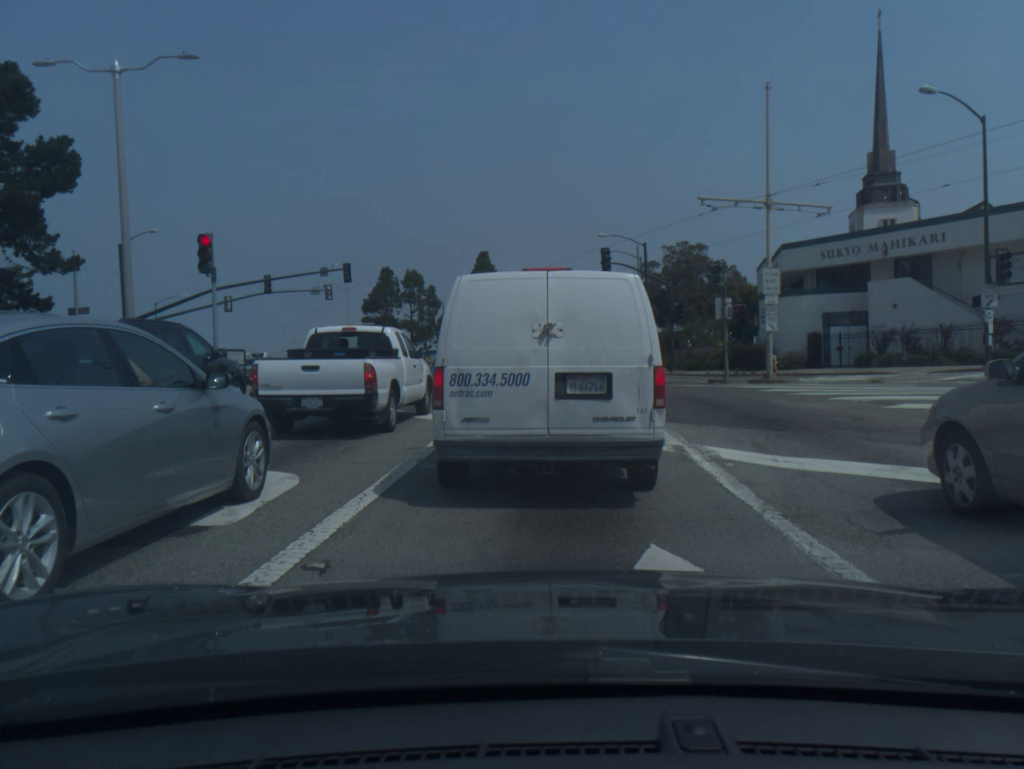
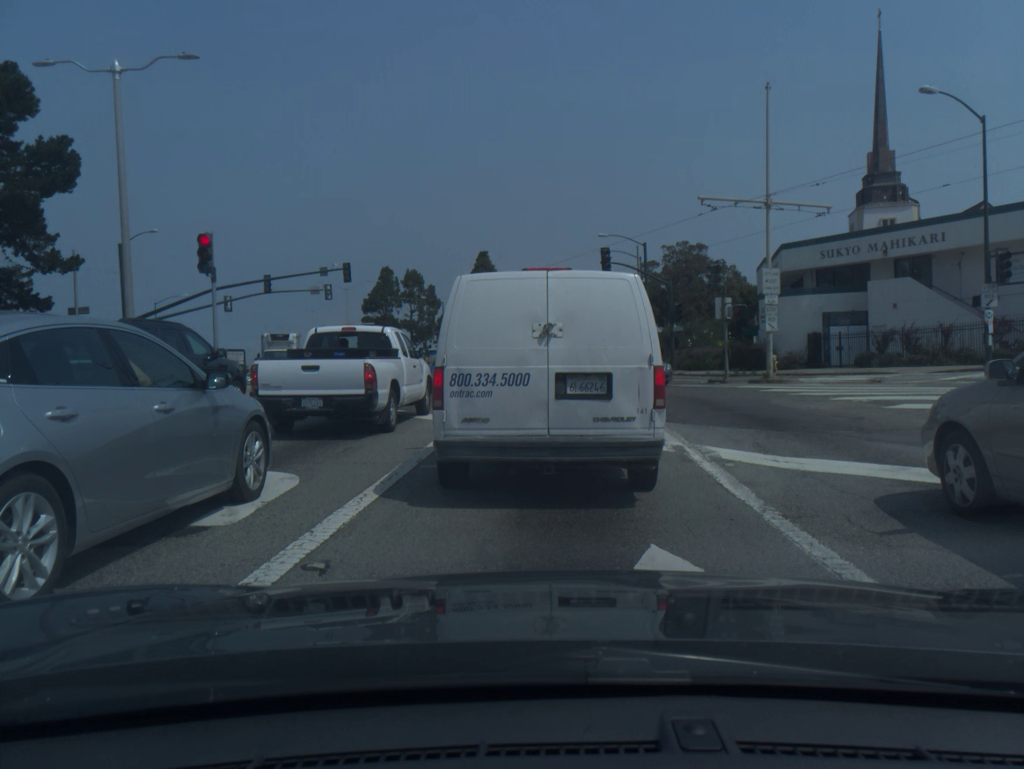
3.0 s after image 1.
(0.0, 0.0) m; 0°
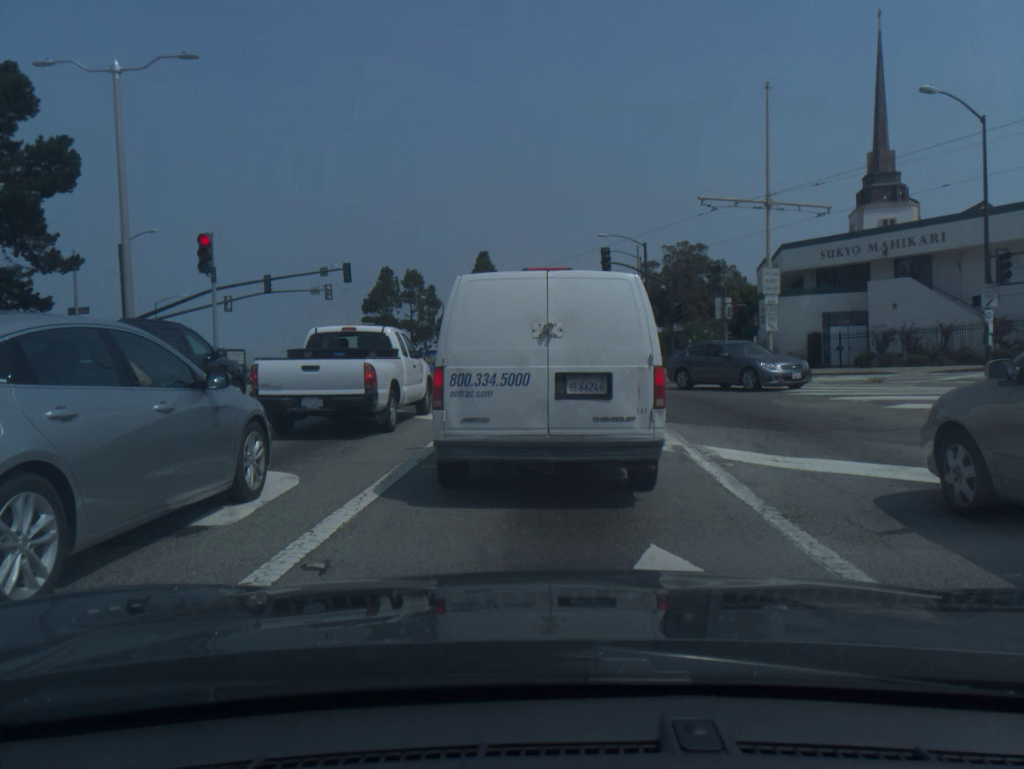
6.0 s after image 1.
(0.0, 0.0) m; 0°
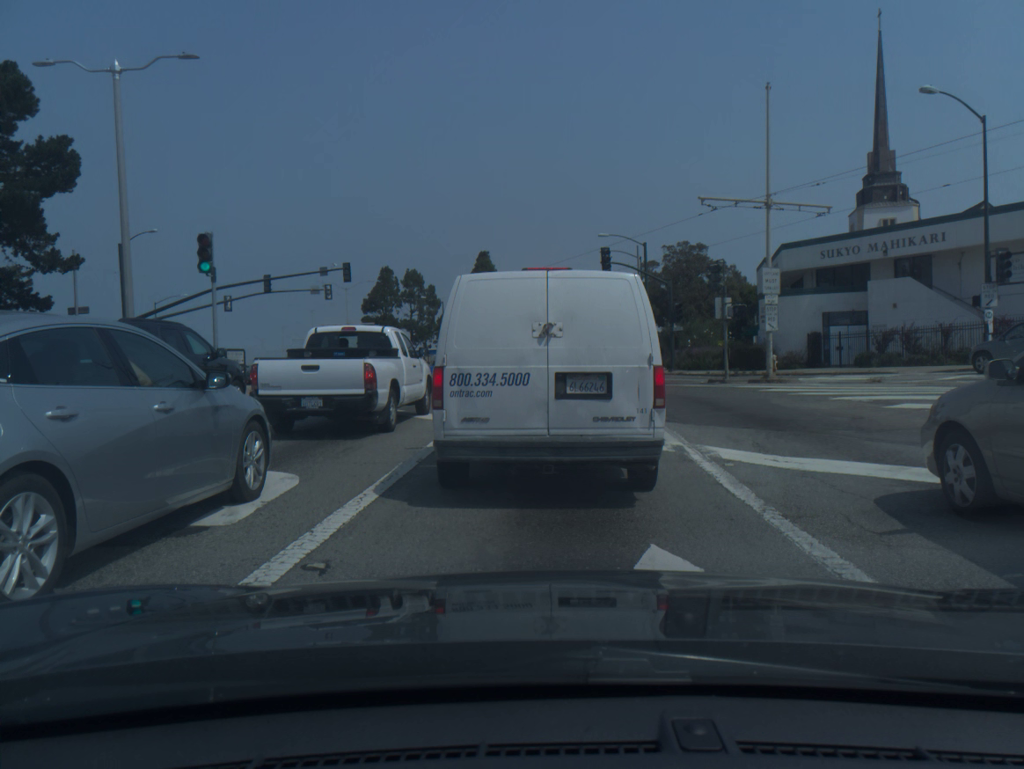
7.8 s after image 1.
(0.0, 0.0) m; 0°
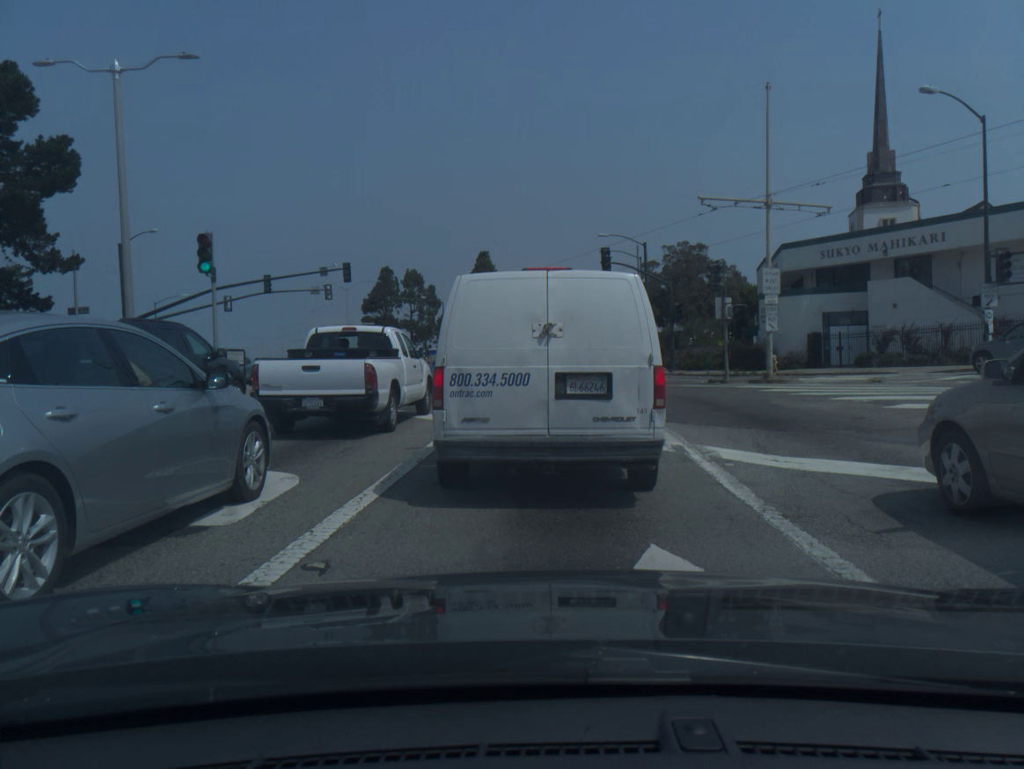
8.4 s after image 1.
(0.0, 0.0) m; 0°
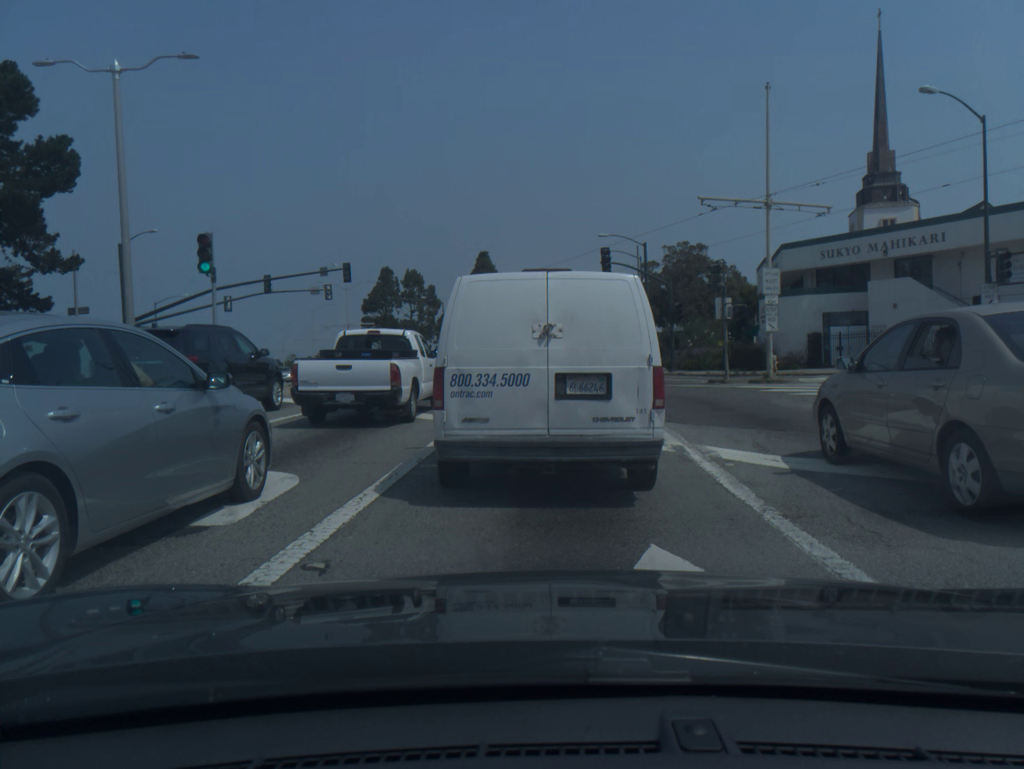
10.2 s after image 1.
(0.0, 0.0) m; 0°
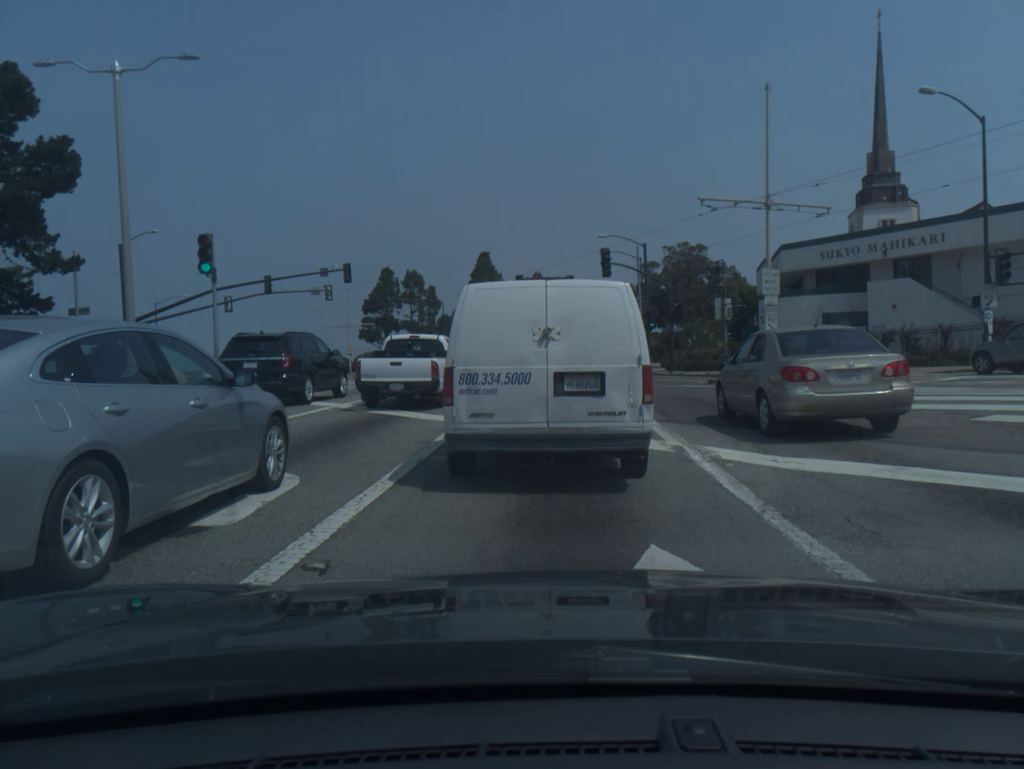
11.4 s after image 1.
(0.0, 0.0) m; 0°
